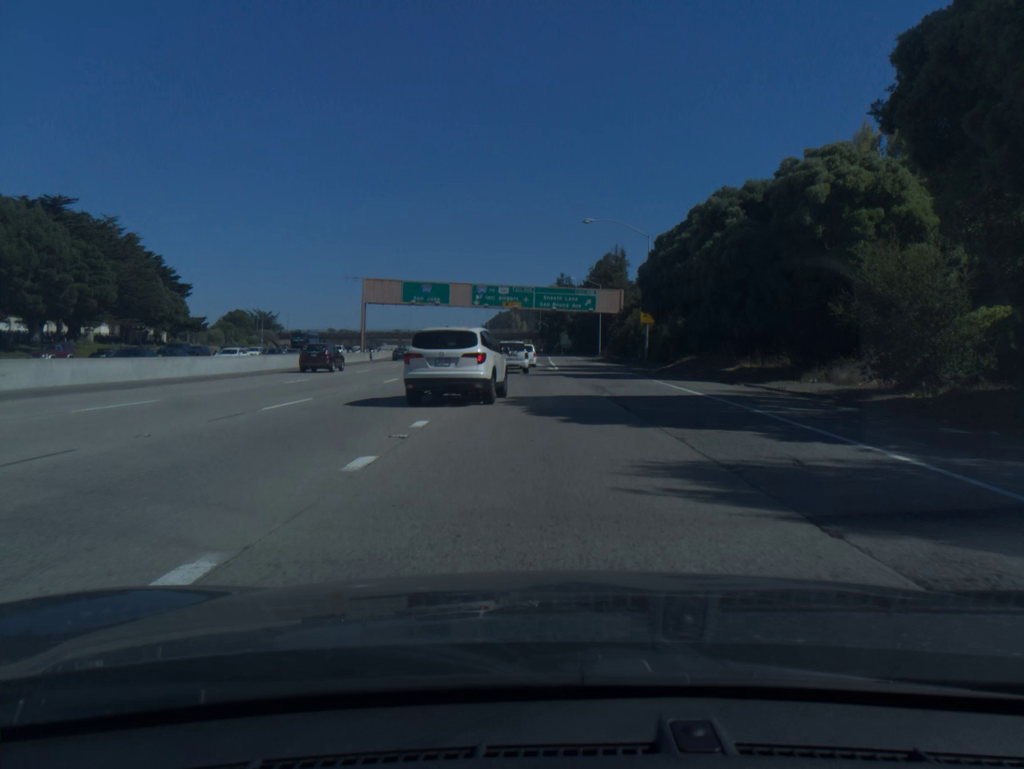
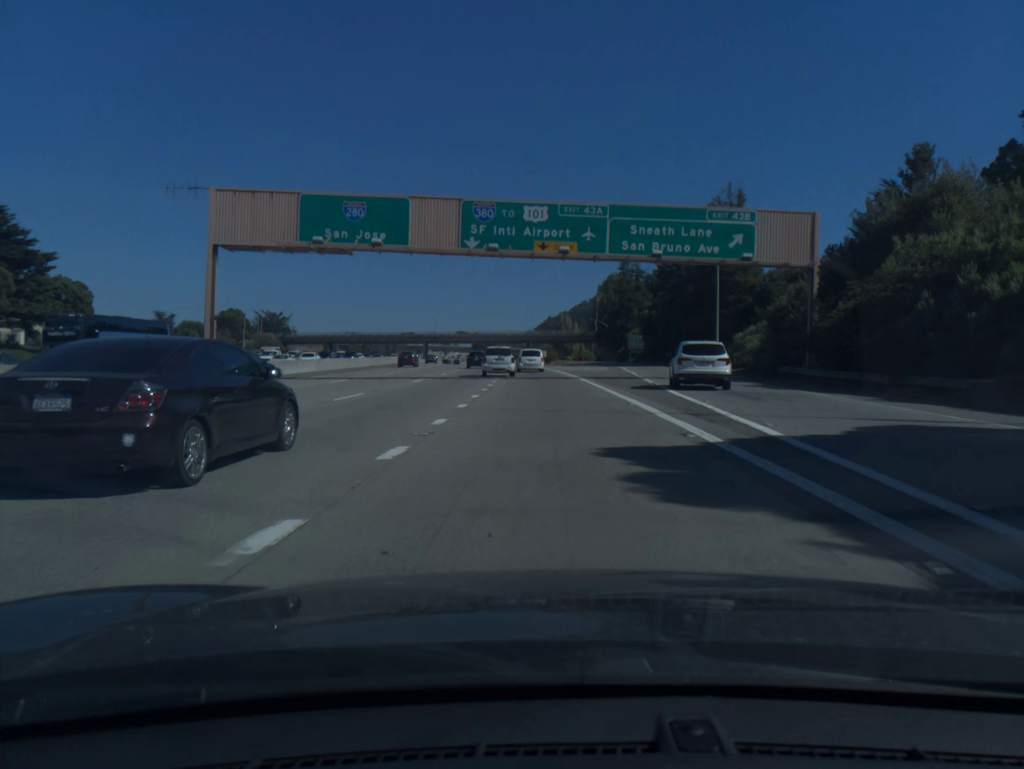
(-1.4, +53.0) m; -3°
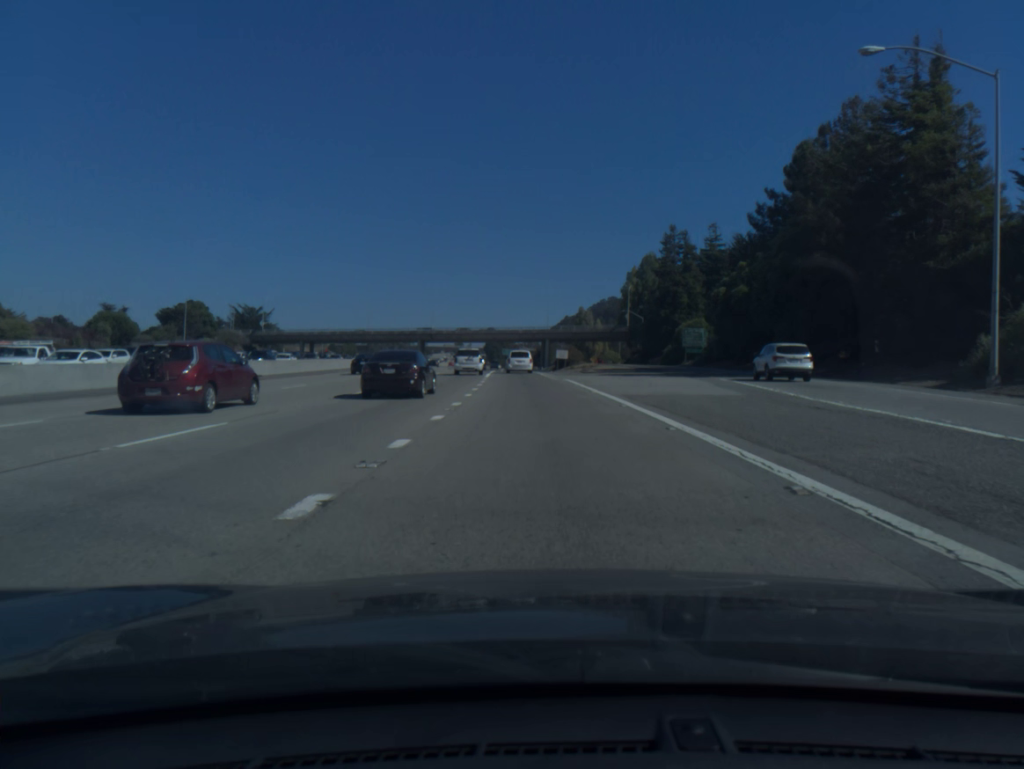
(-0.4, +39.1) m; -1°
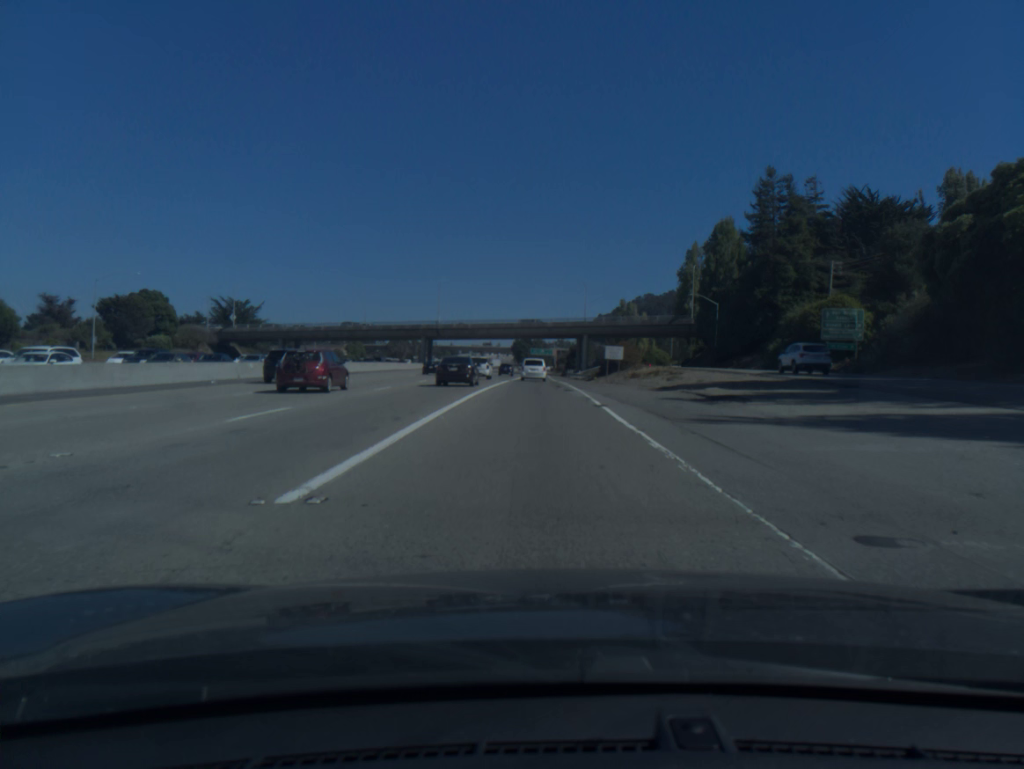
(-0.7, +39.5) m; -2°
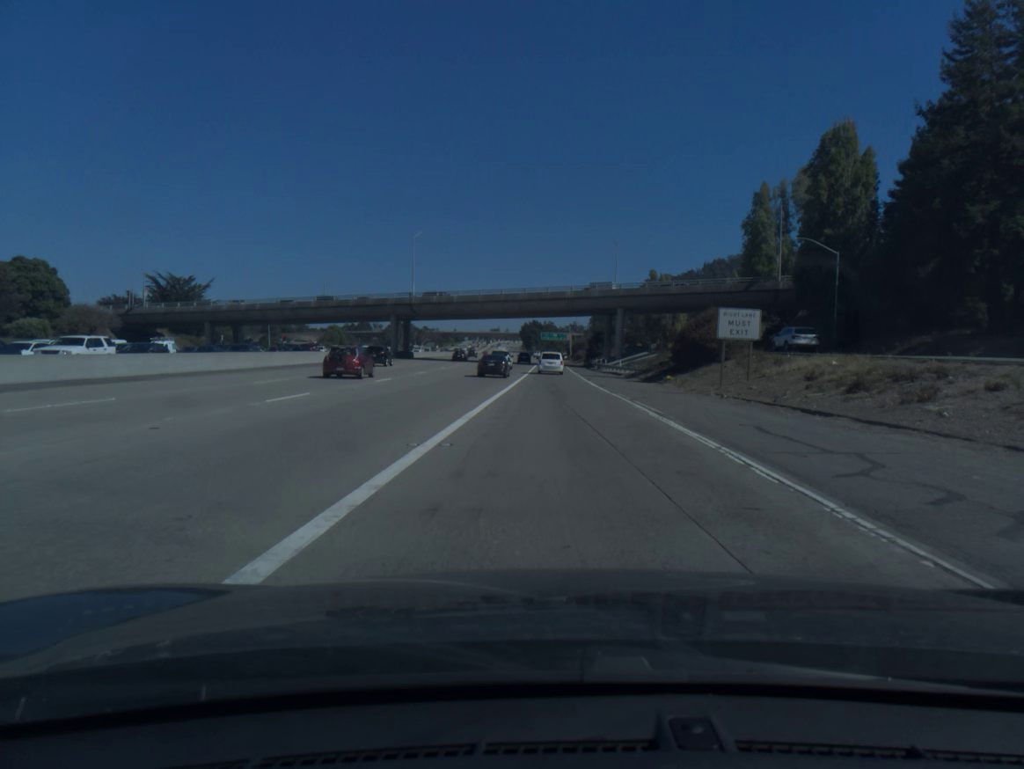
(-0.6, +40.5) m; -1°
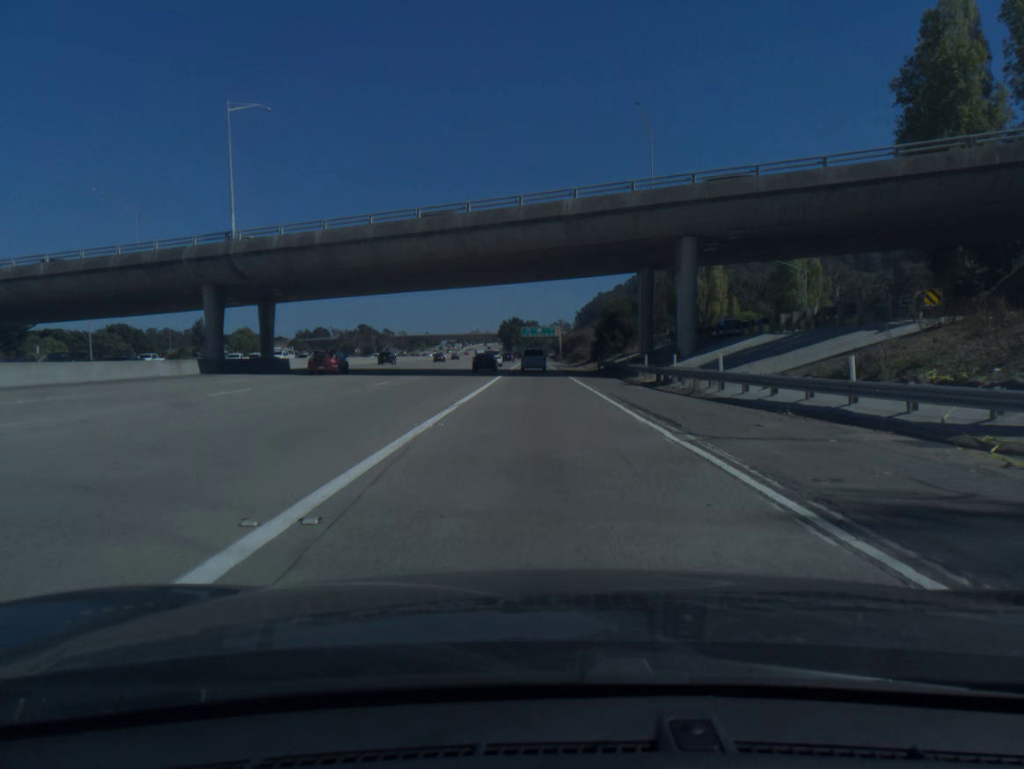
(+0.8, +55.3) m; +1°
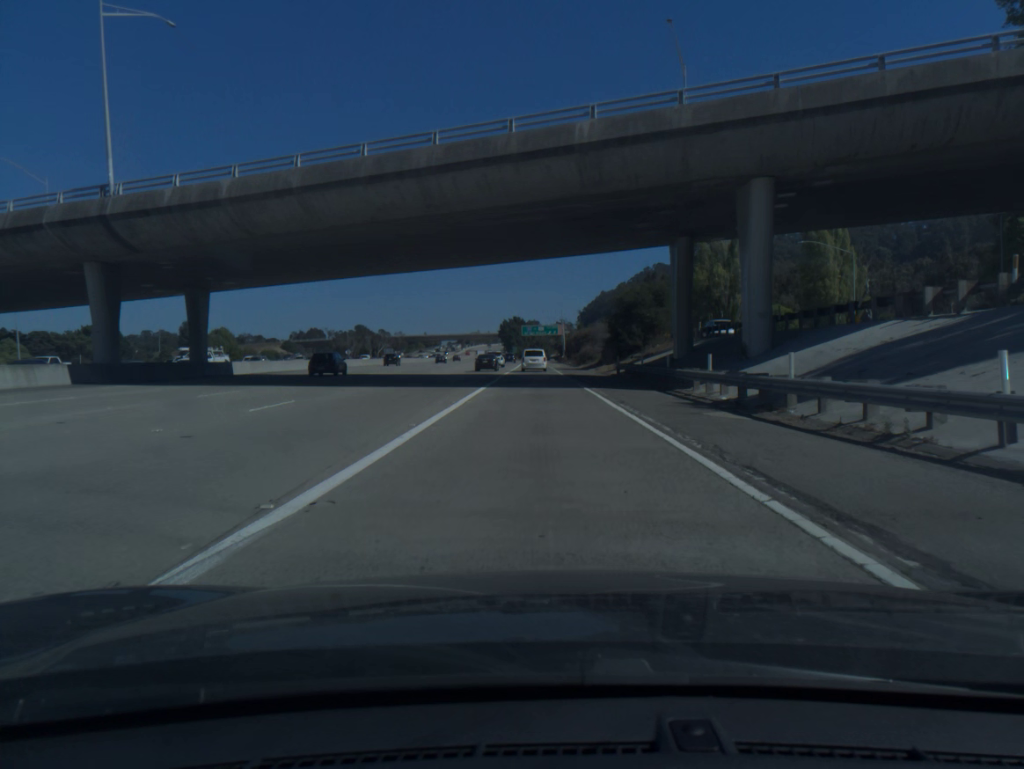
(0.0, +13.9) m; 0°
